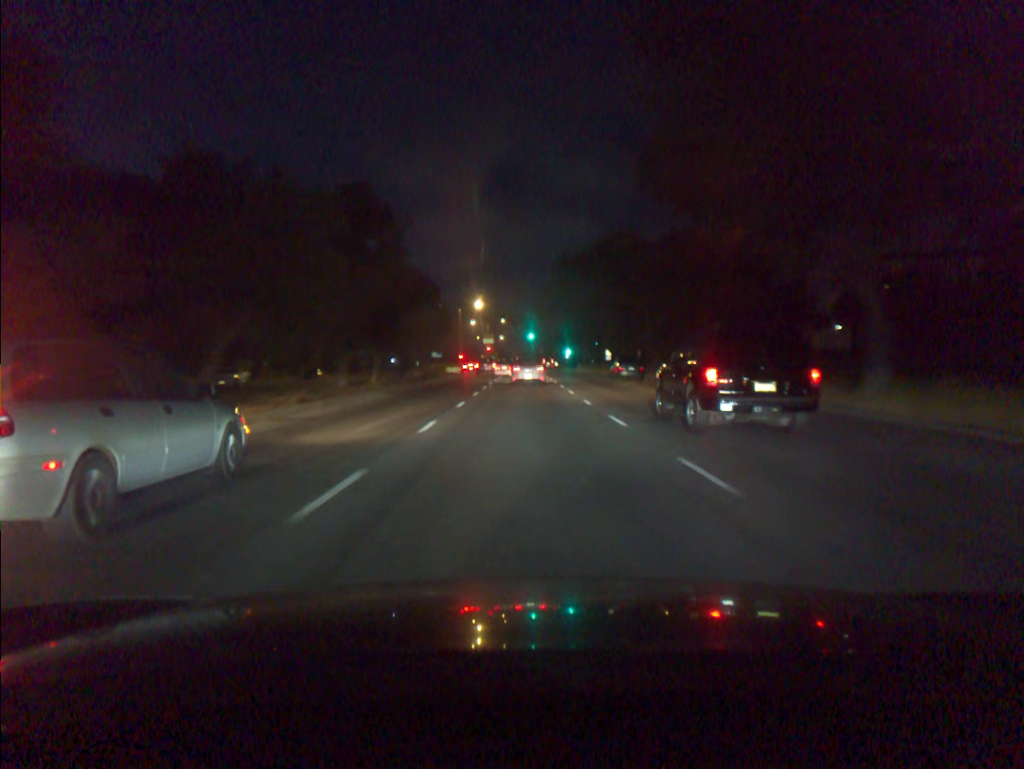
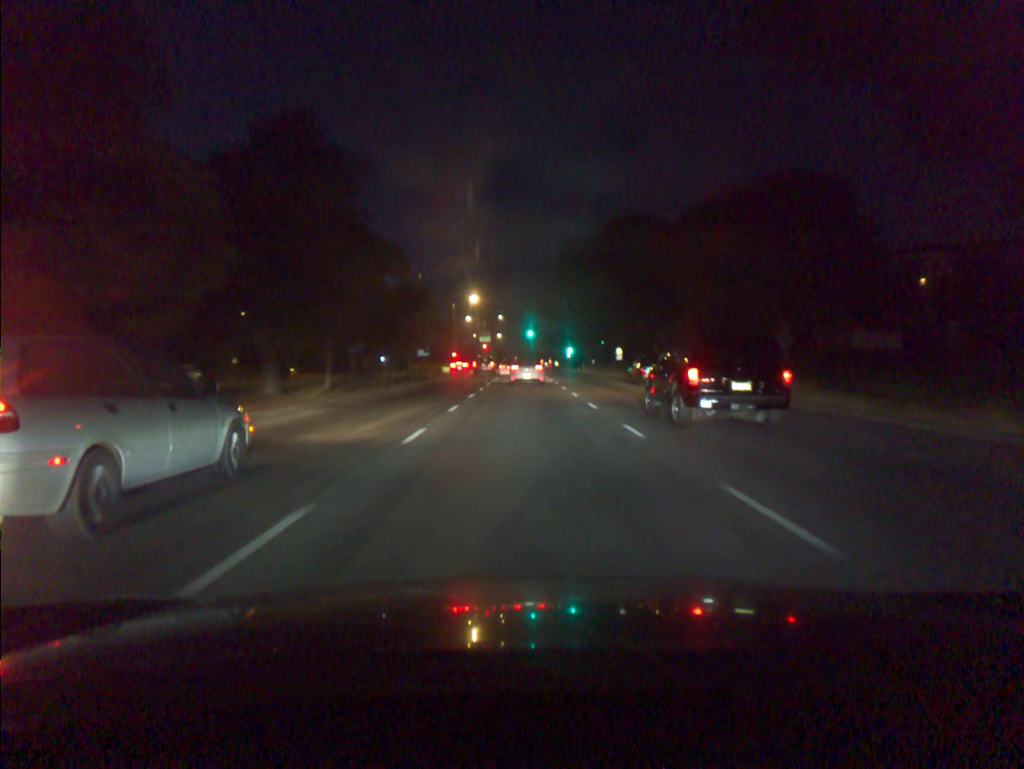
(0.0, +9.5) m; 0°
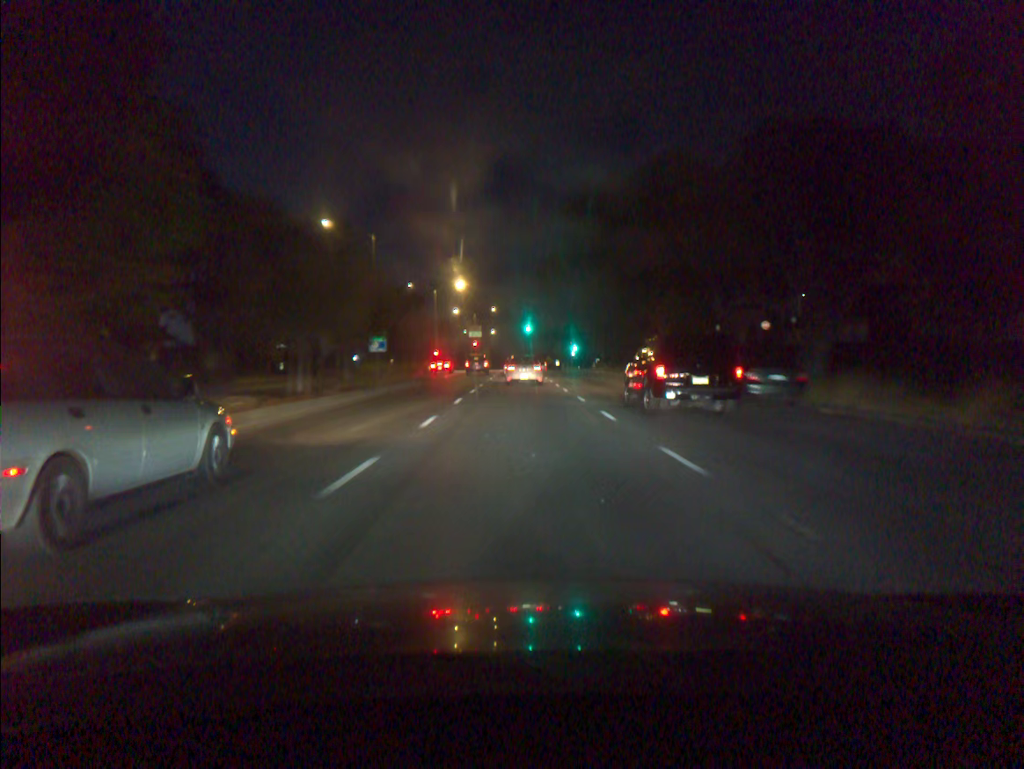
(+0.1, +18.7) m; 0°
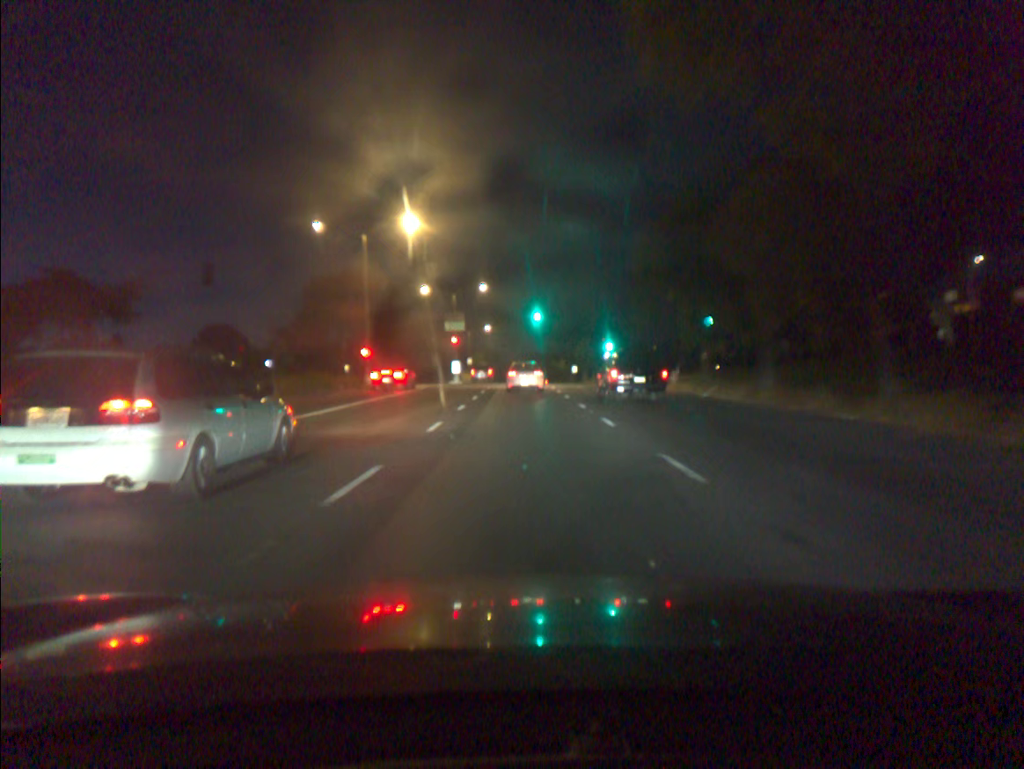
(0.0, +42.9) m; 0°
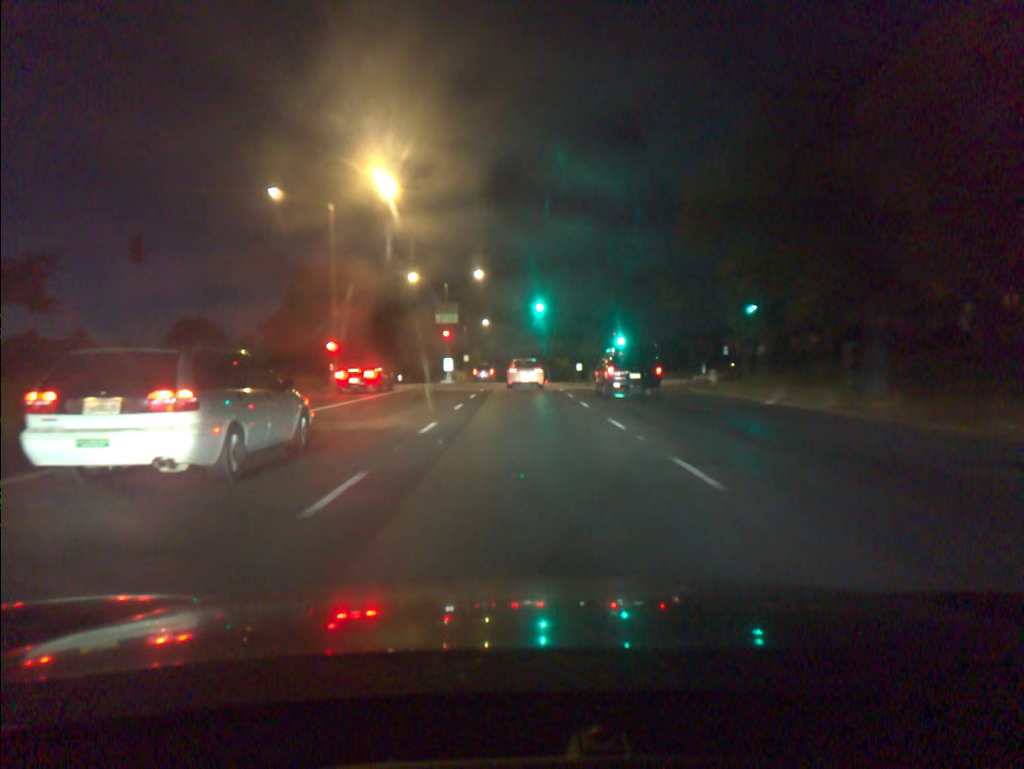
(0.0, +8.3) m; 0°
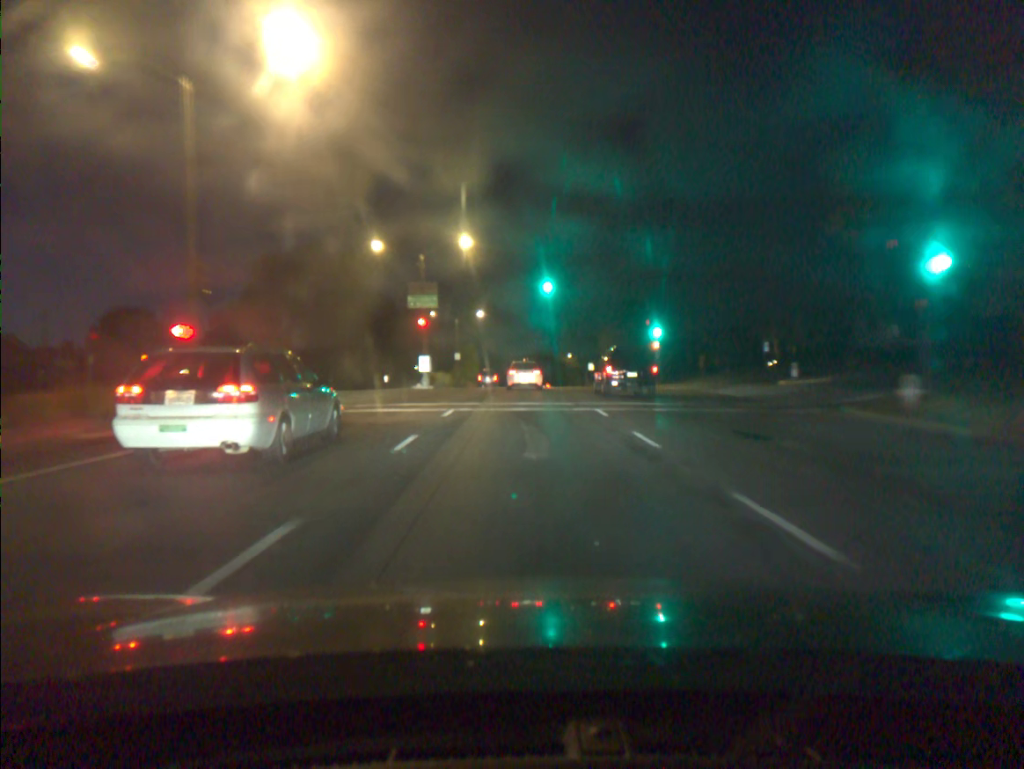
(0.0, +17.0) m; 0°
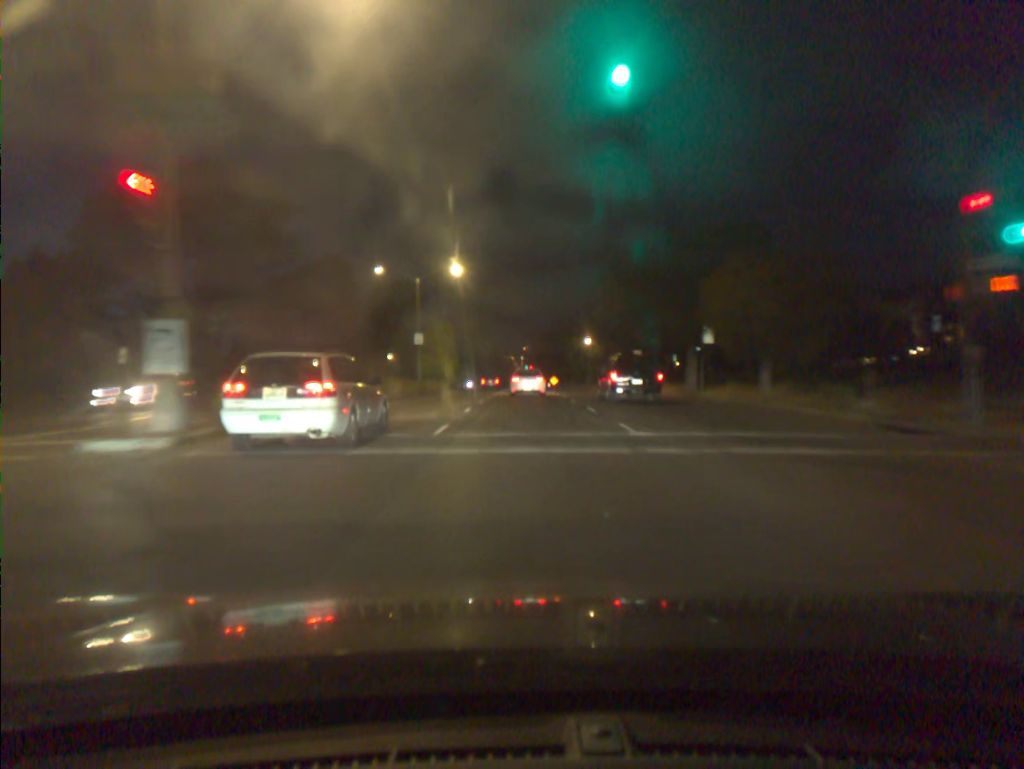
(-0.1, +36.1) m; 0°
